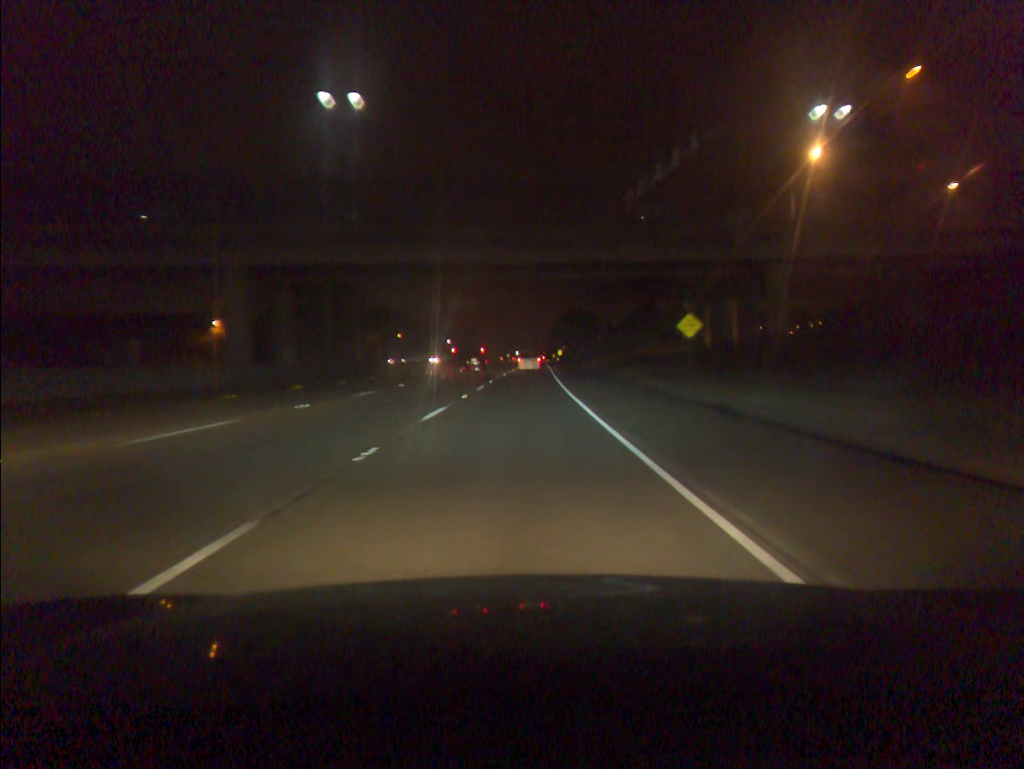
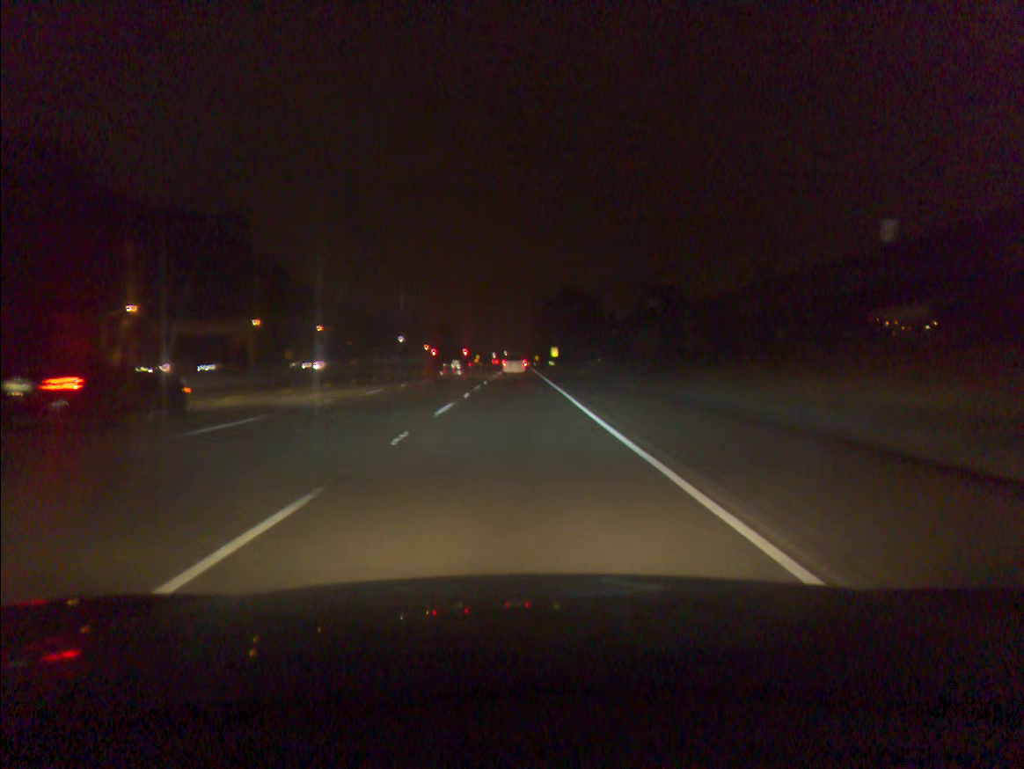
(+1.5, +85.6) m; +1°
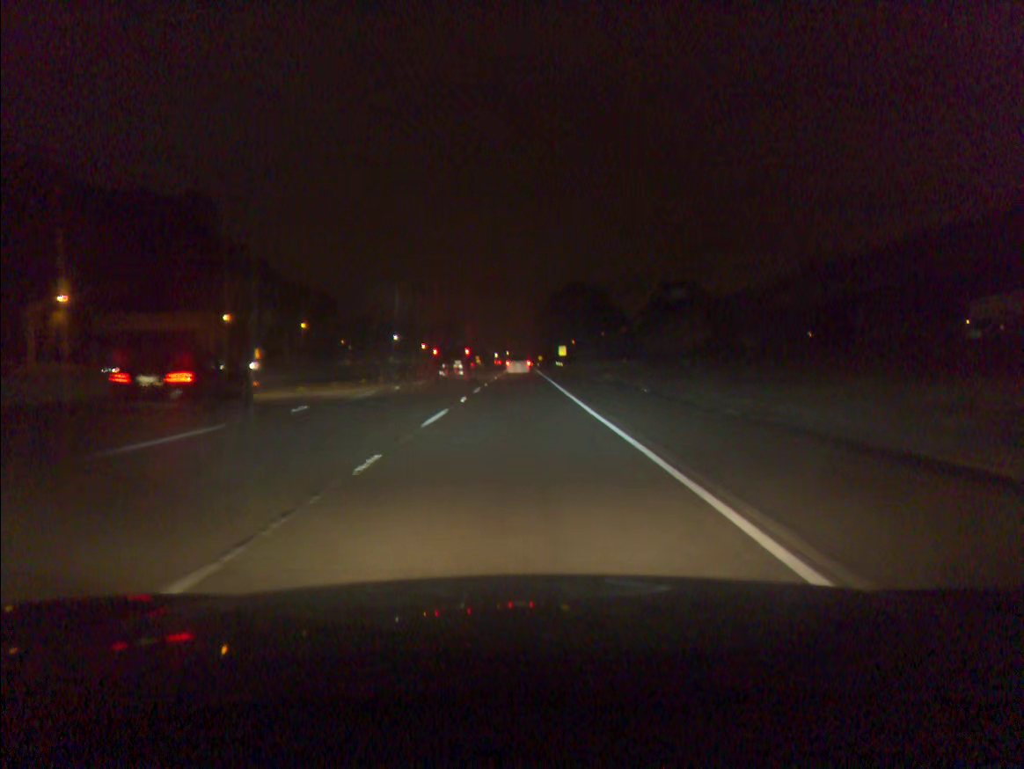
(0.0, +17.2) m; 0°
